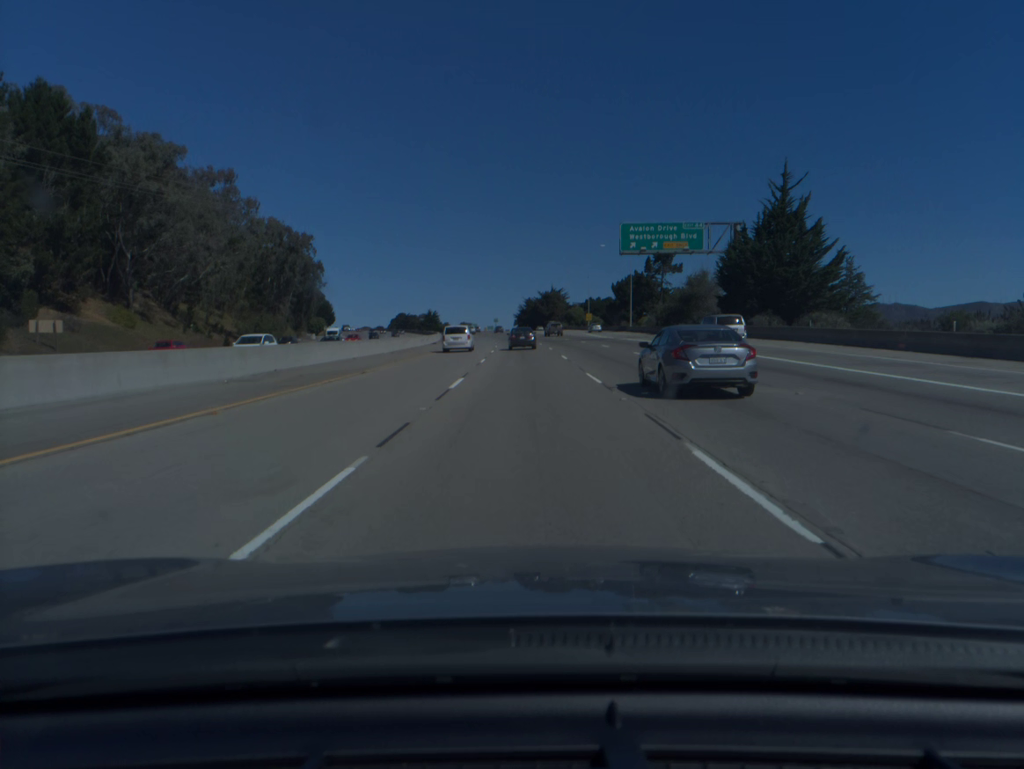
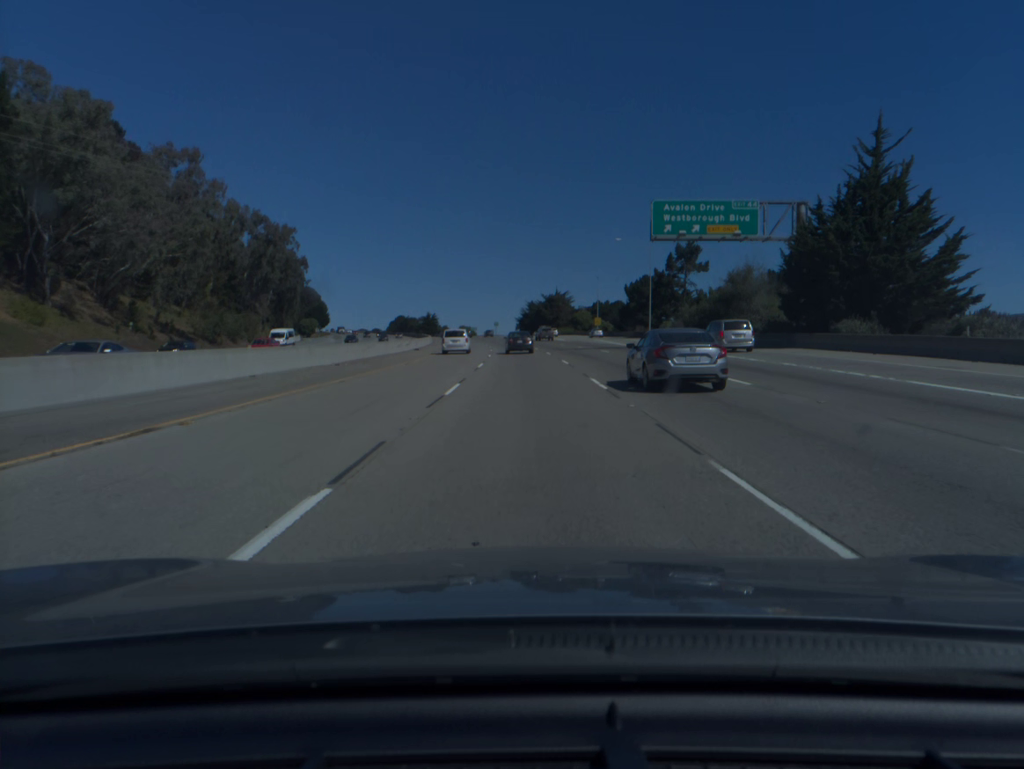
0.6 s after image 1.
(0.0, +15.8) m; 0°
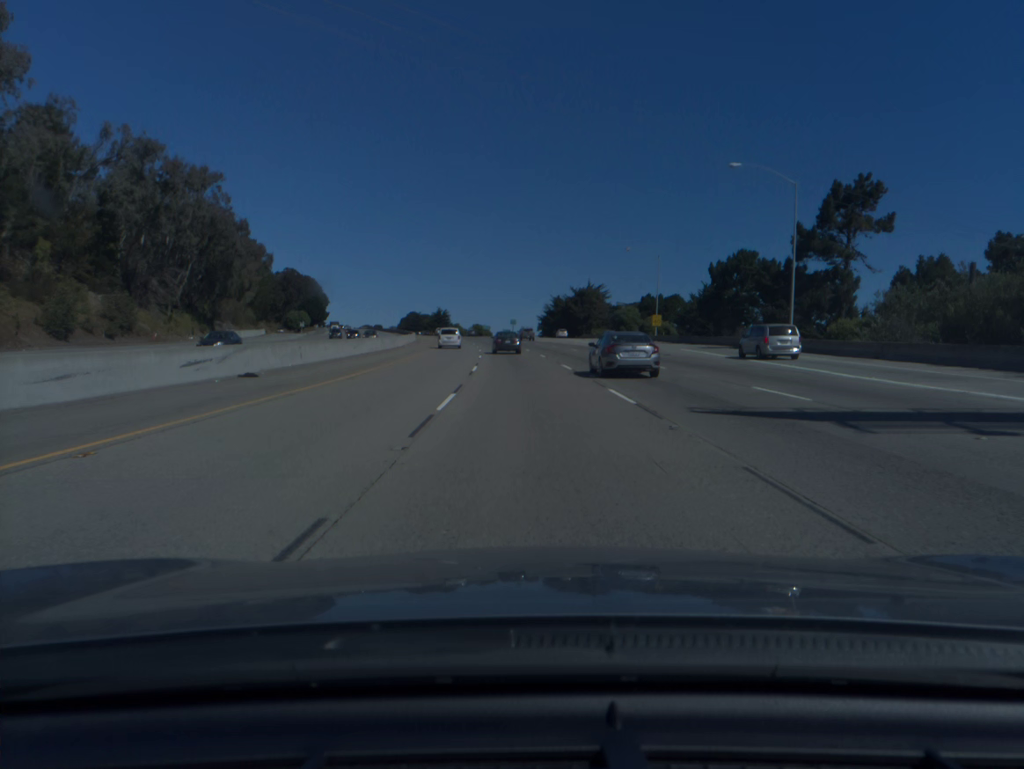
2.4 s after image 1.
(-0.5, +47.2) m; -1°
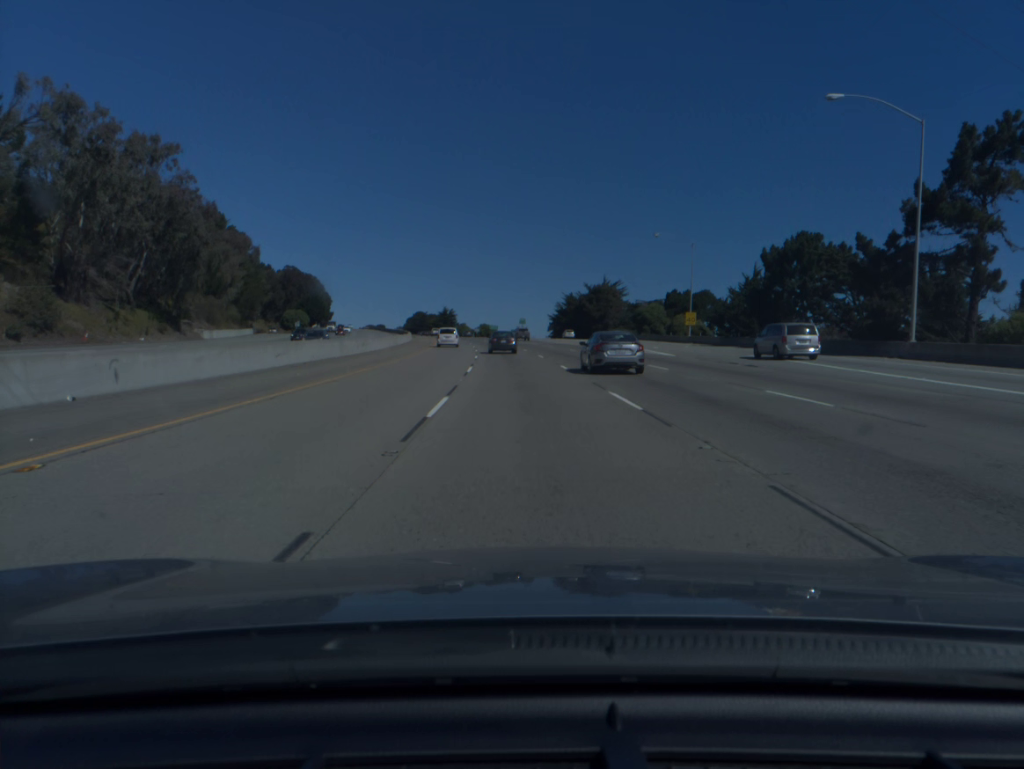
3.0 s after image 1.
(-0.1, +15.7) m; -1°
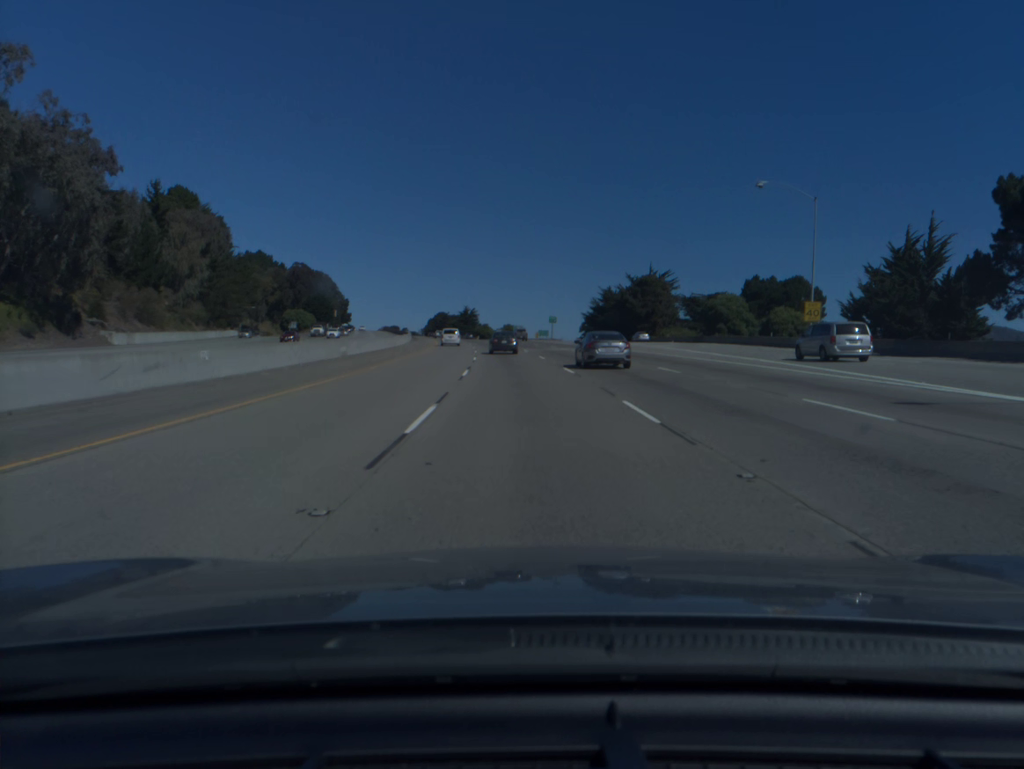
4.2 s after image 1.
(-0.5, +31.4) m; -2°
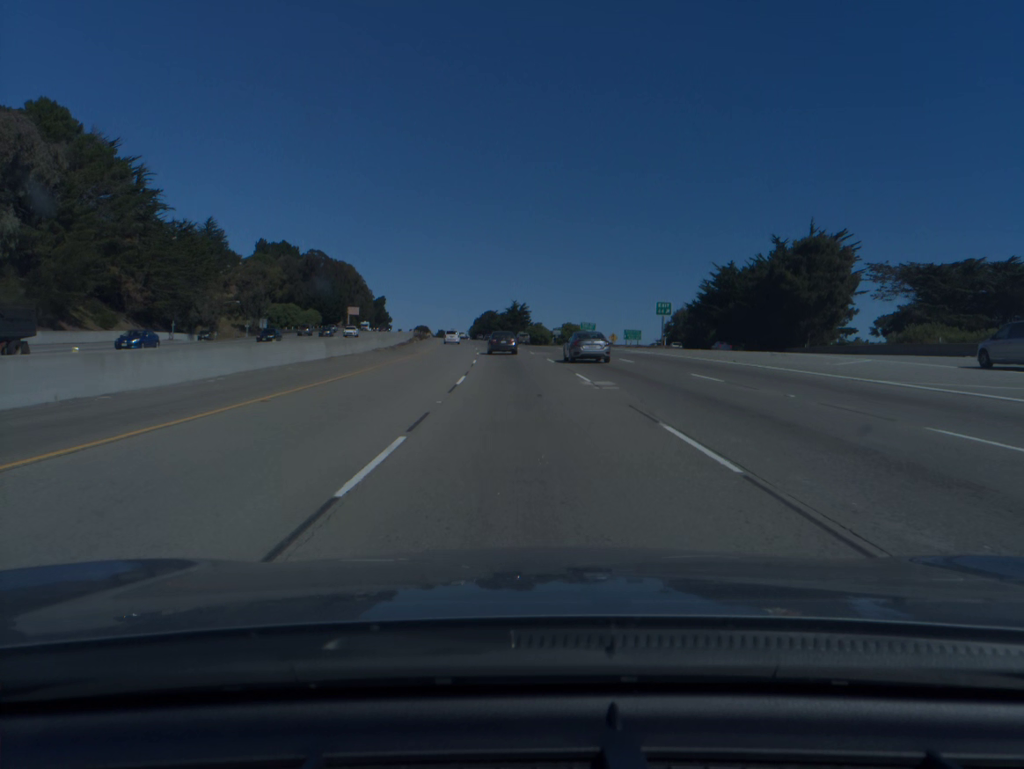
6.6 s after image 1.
(-2.2, +62.6) m; -4°
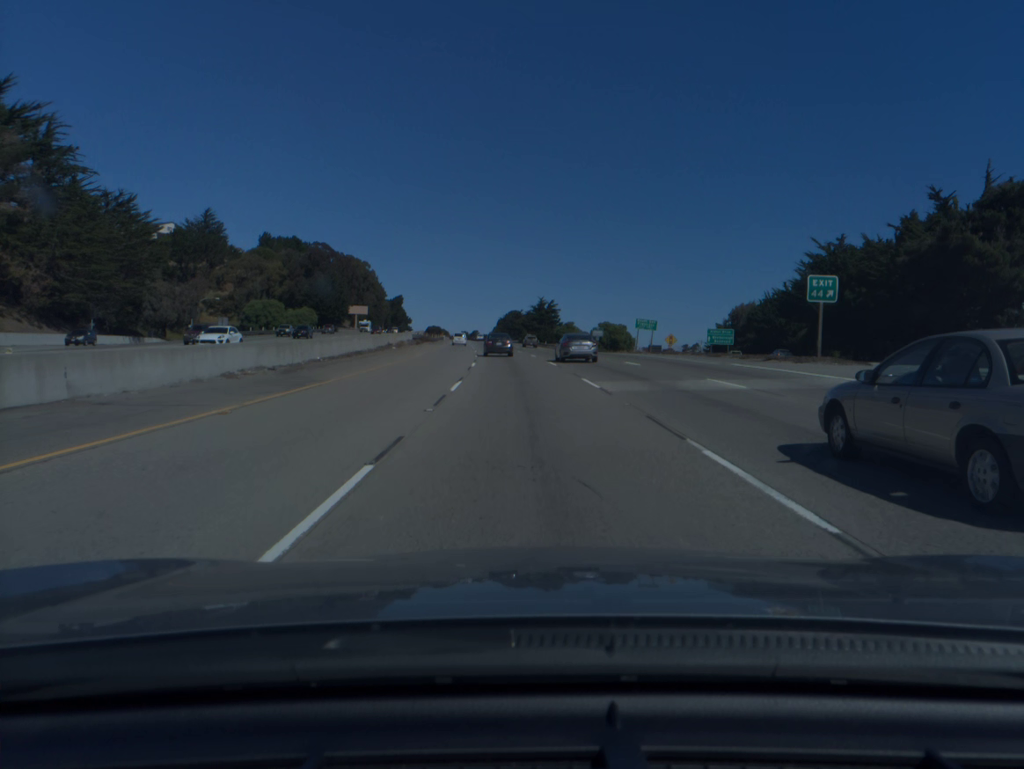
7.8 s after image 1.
(-0.5, +31.3) m; -2°
